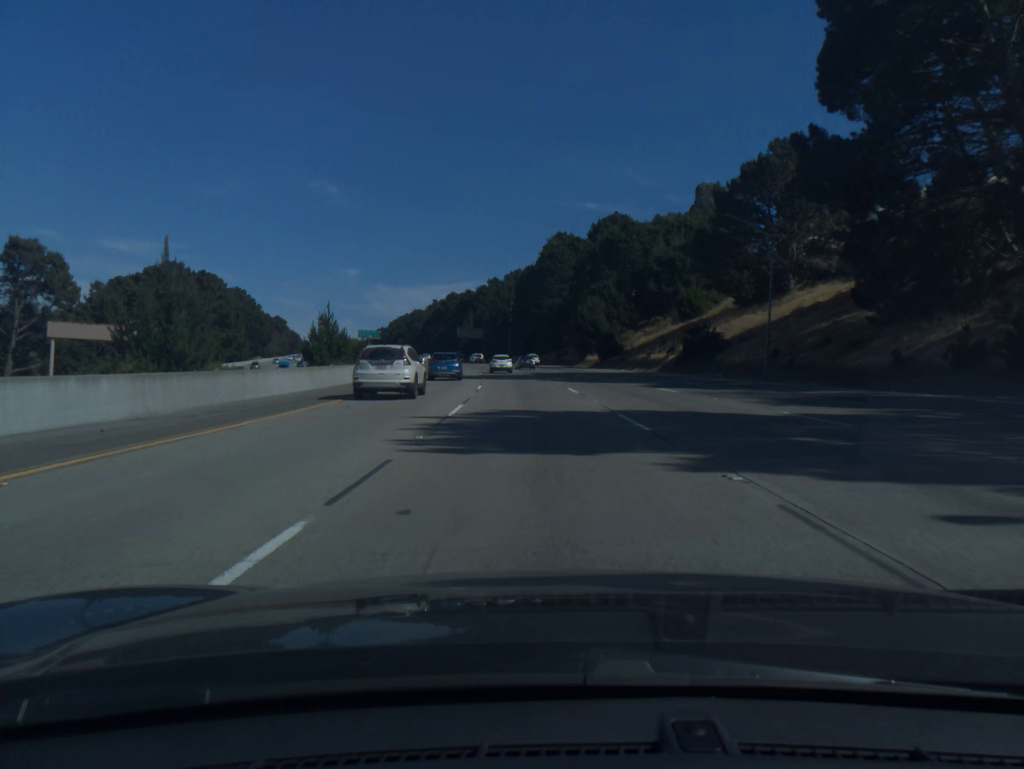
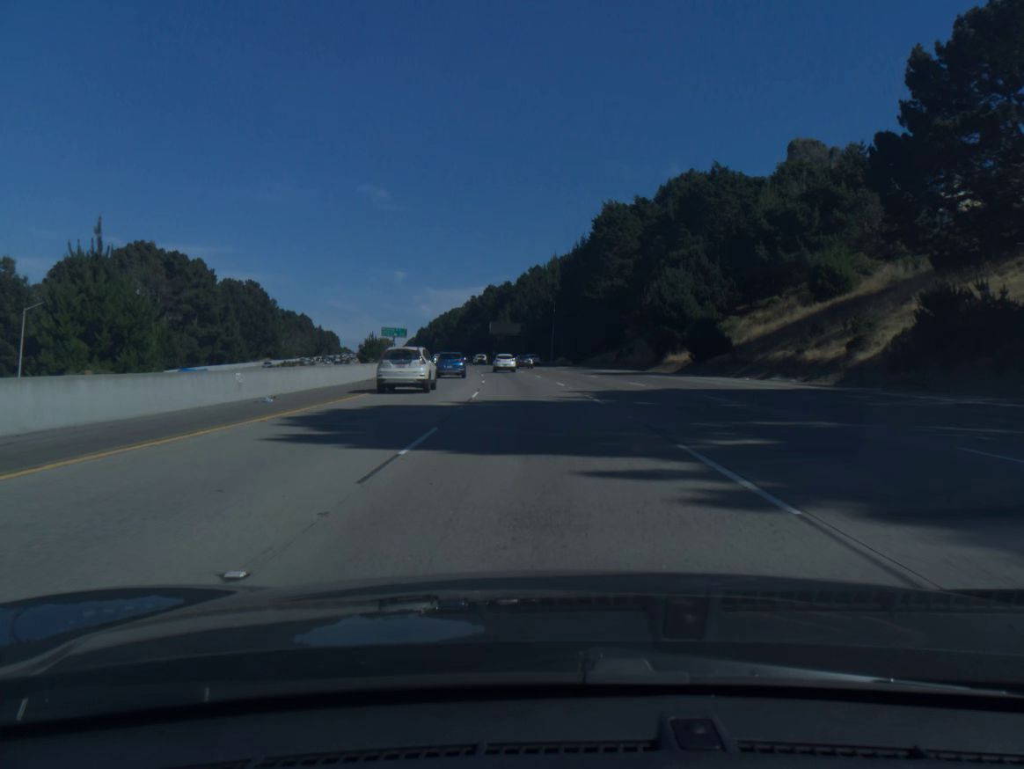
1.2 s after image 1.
(-1.0, +36.0) m; -3°
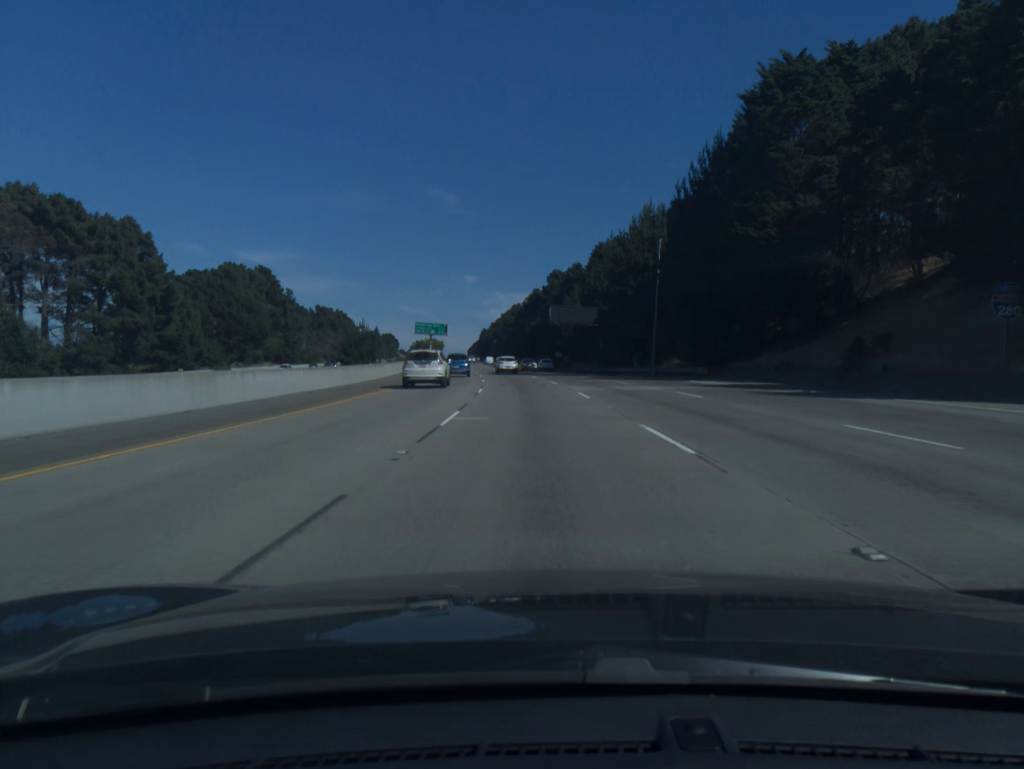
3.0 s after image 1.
(-2.4, +54.1) m; -5°
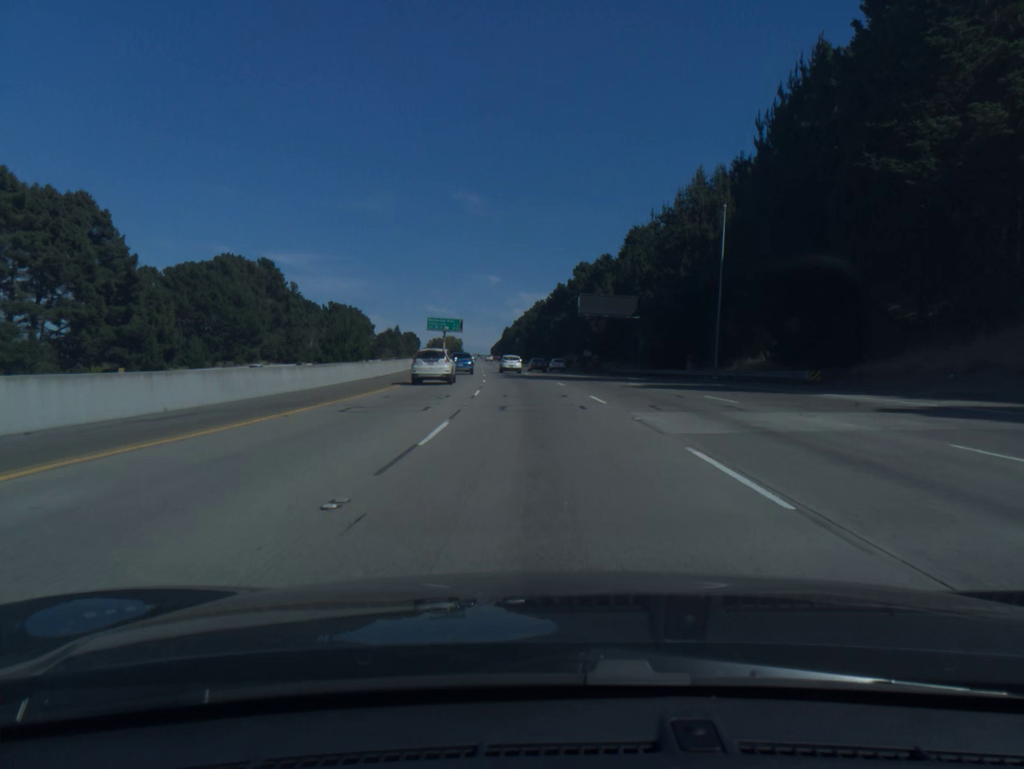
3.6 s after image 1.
(-0.3, +18.1) m; -2°
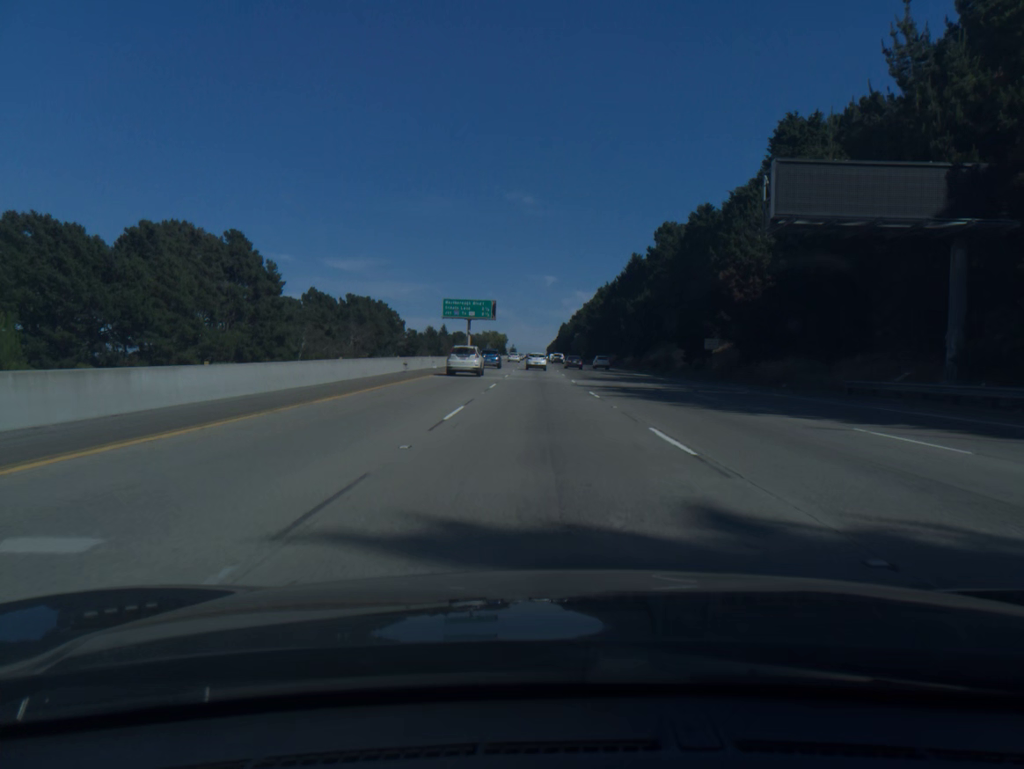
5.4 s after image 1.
(-2.2, +54.4) m; -4°
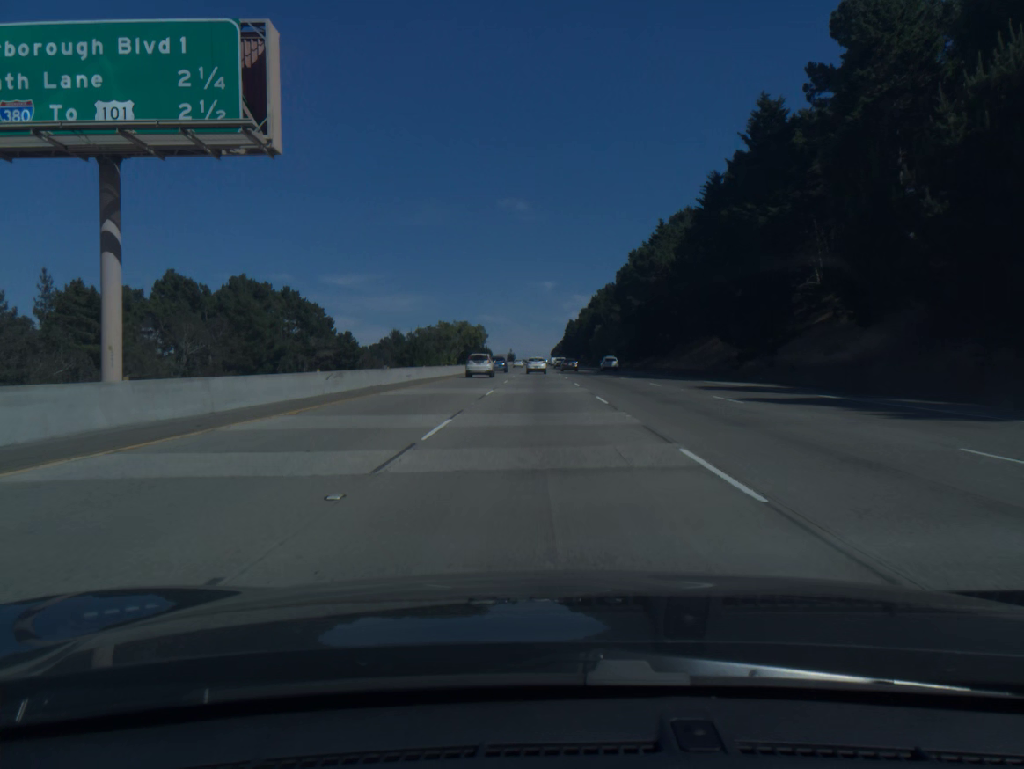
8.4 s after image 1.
(-0.7, +90.9) m; 0°
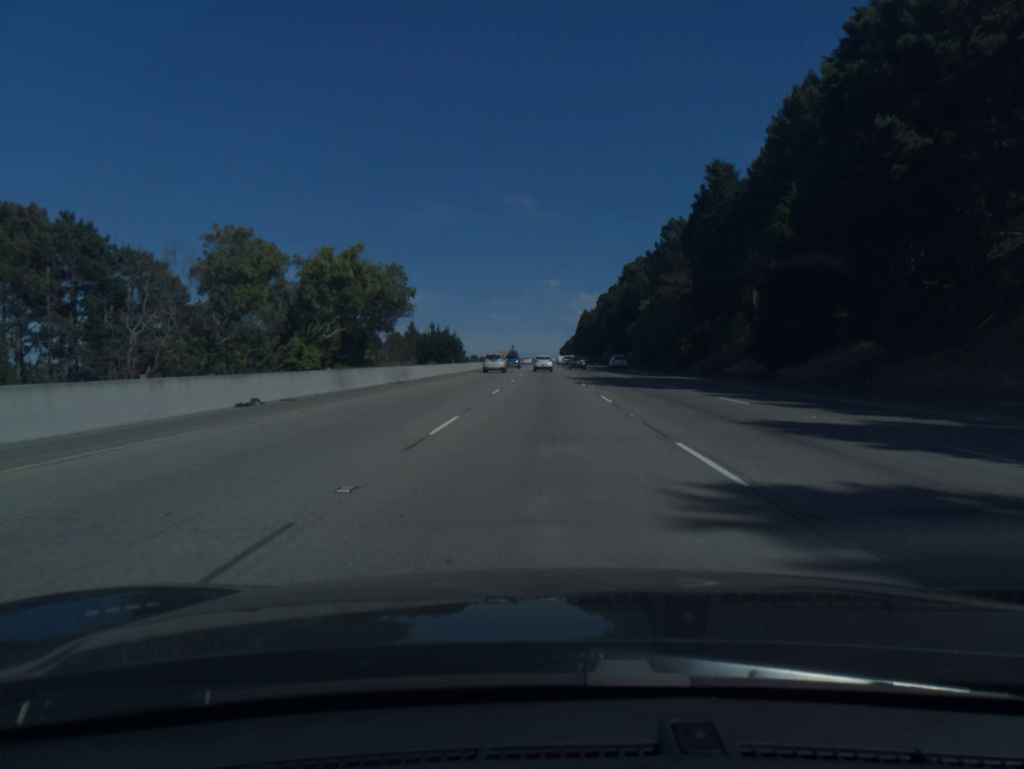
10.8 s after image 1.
(-0.3, +72.6) m; 0°
